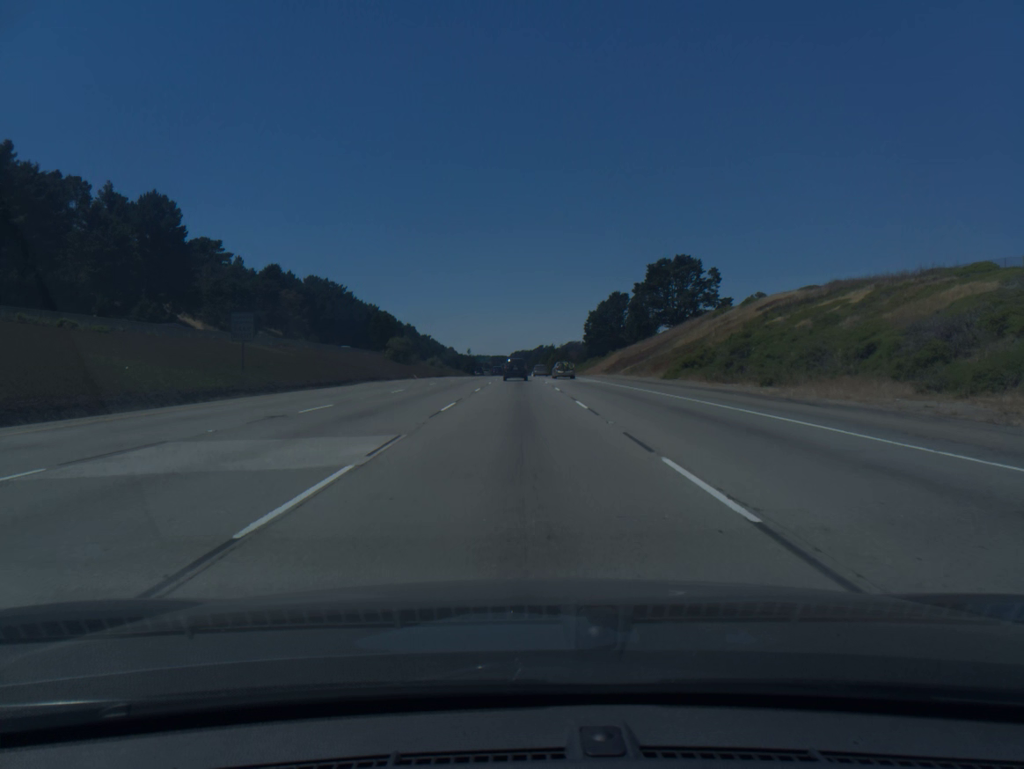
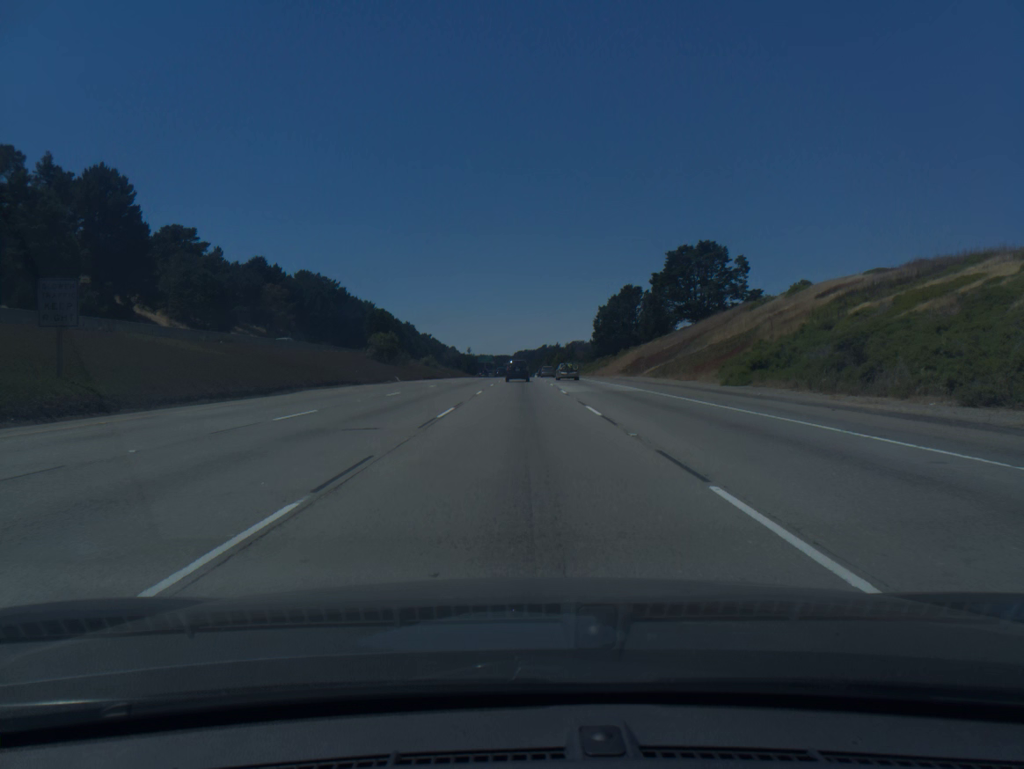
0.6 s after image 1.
(0.0, +17.0) m; 0°
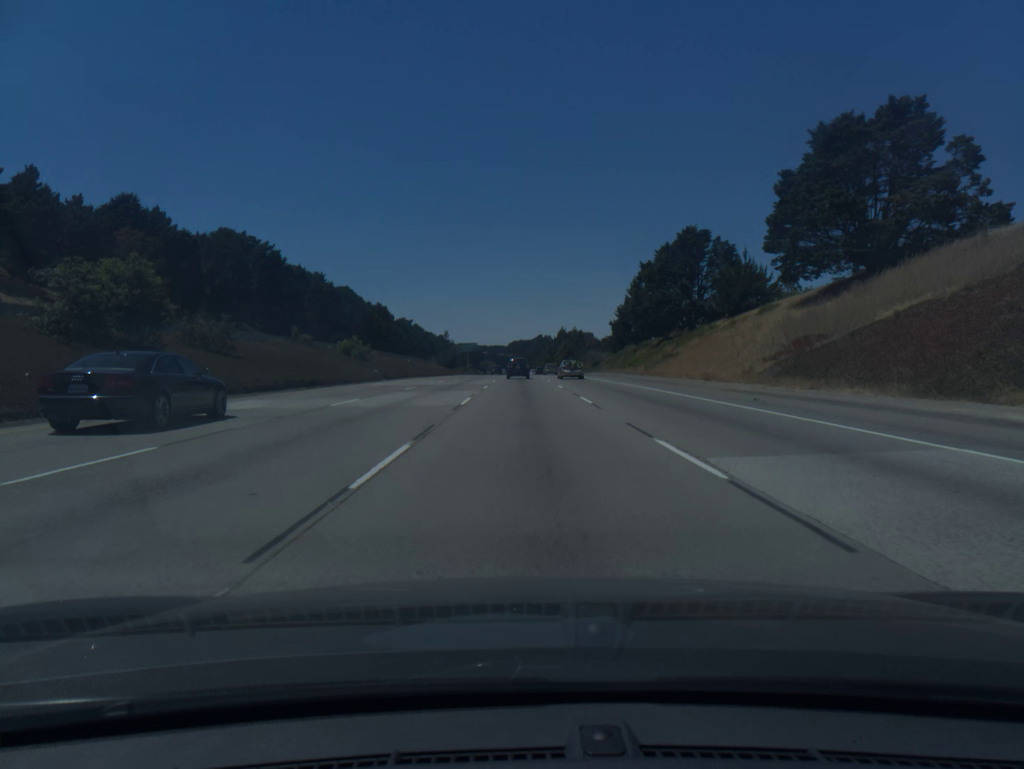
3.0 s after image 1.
(-0.1, +68.6) m; 0°
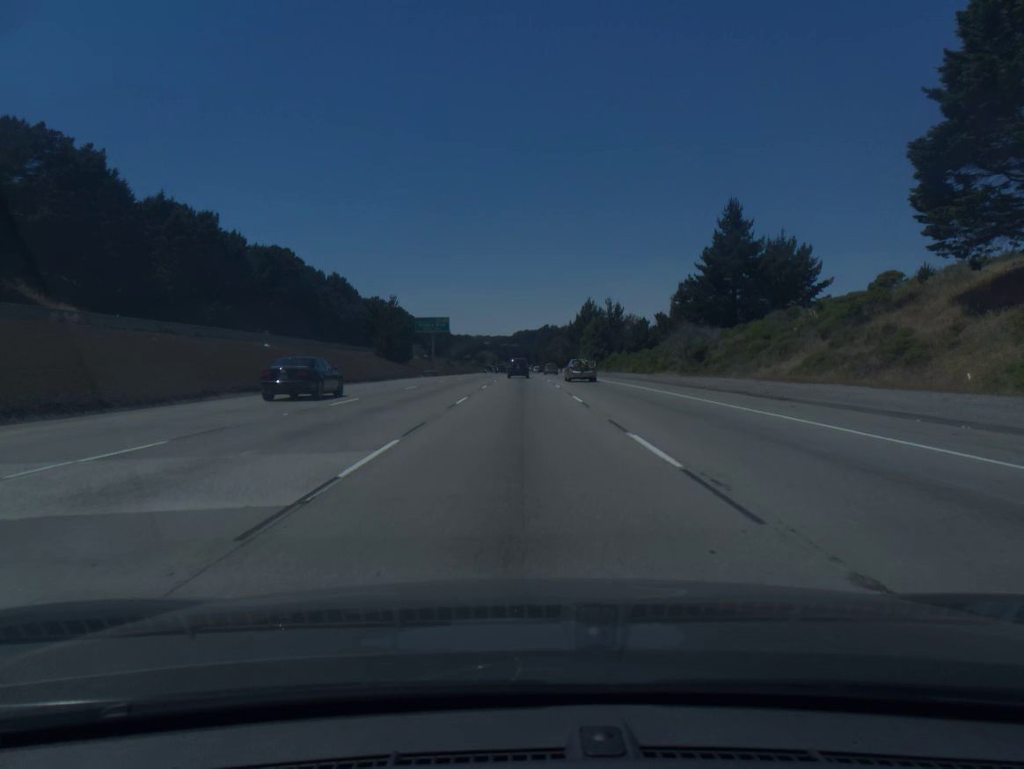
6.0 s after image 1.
(+0.3, +86.9) m; 0°
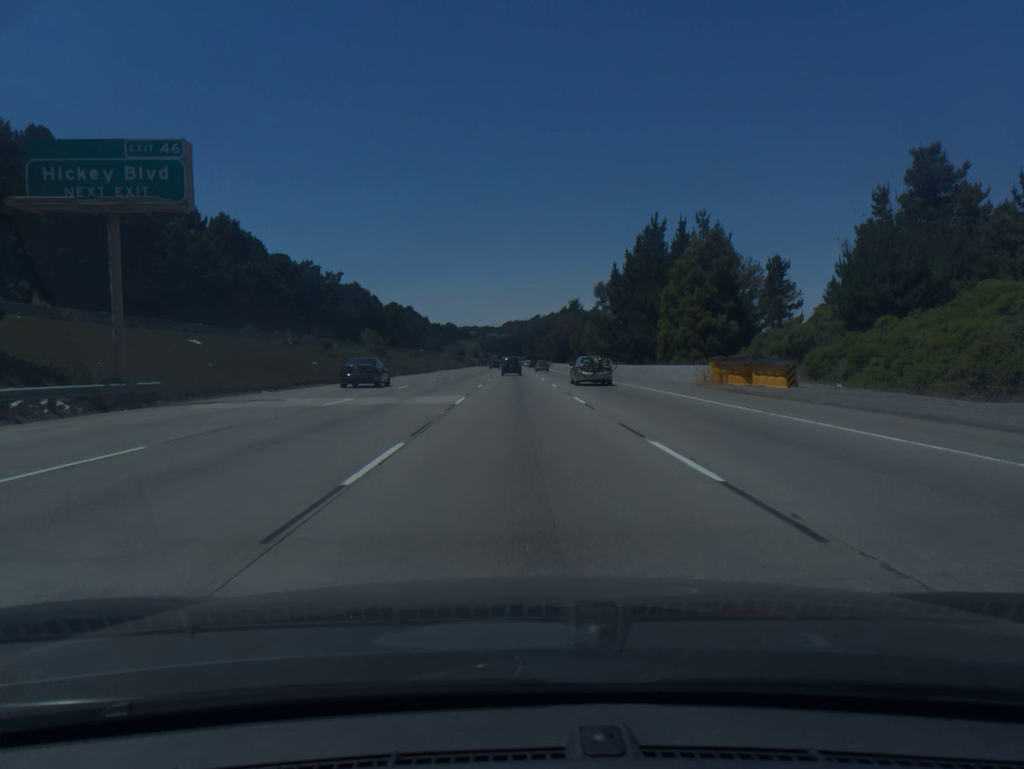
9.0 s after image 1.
(+0.2, +88.5) m; +1°
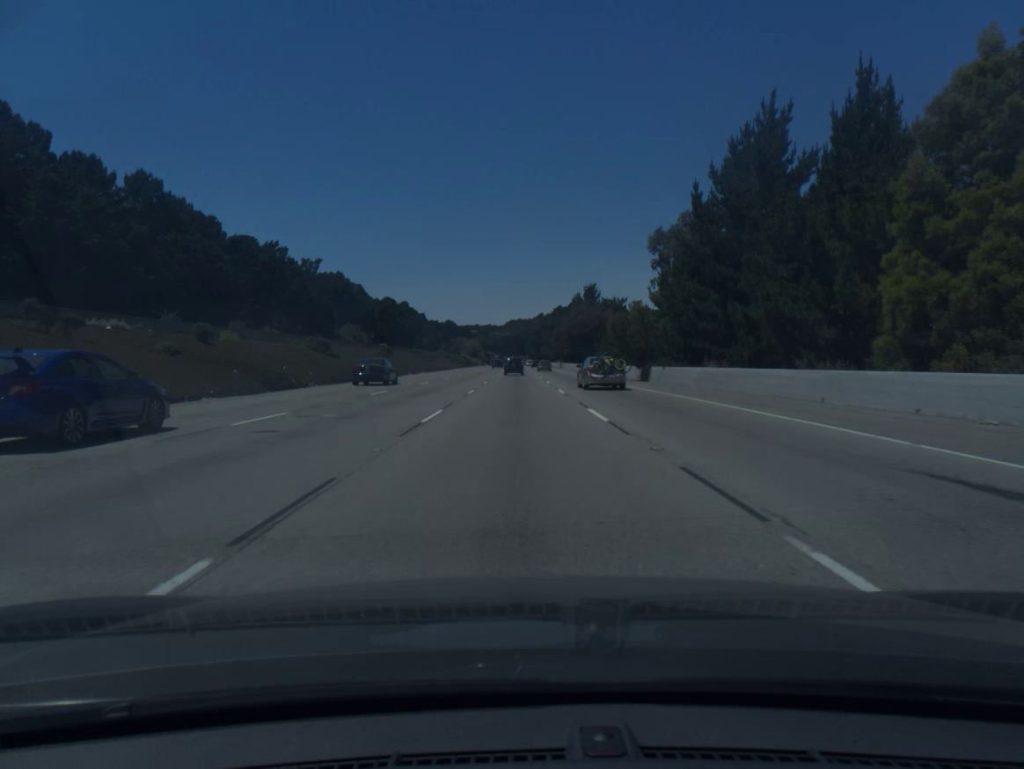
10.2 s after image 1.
(-0.1, +36.0) m; 0°
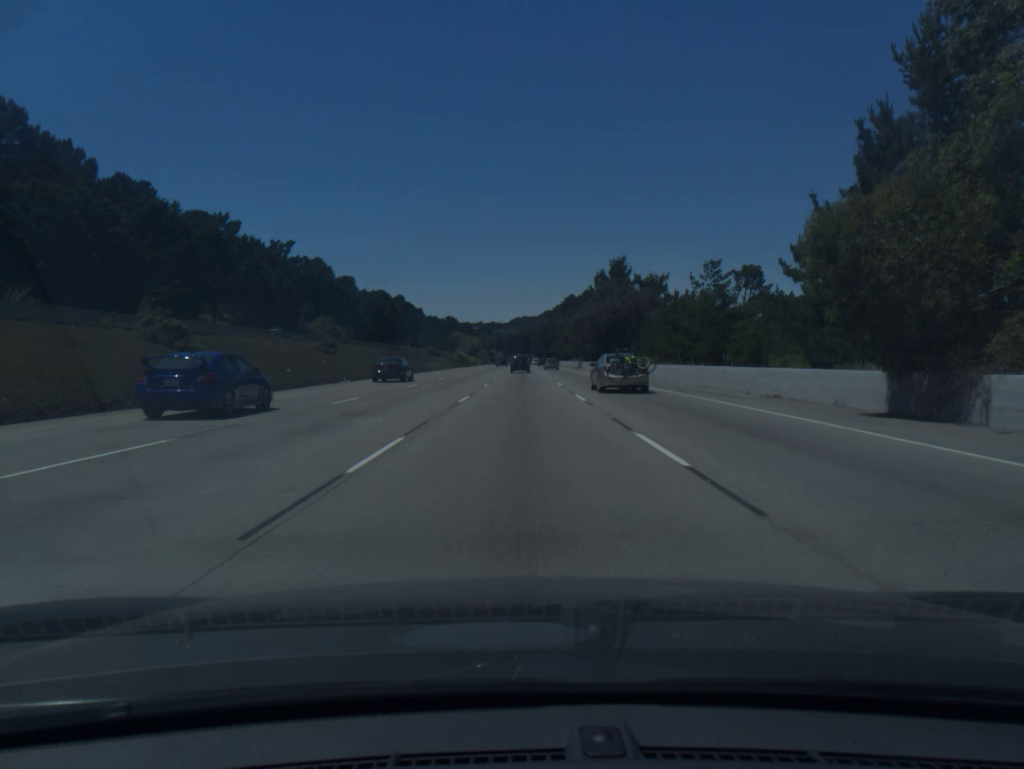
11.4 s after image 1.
(-0.1, +36.3) m; 0°
